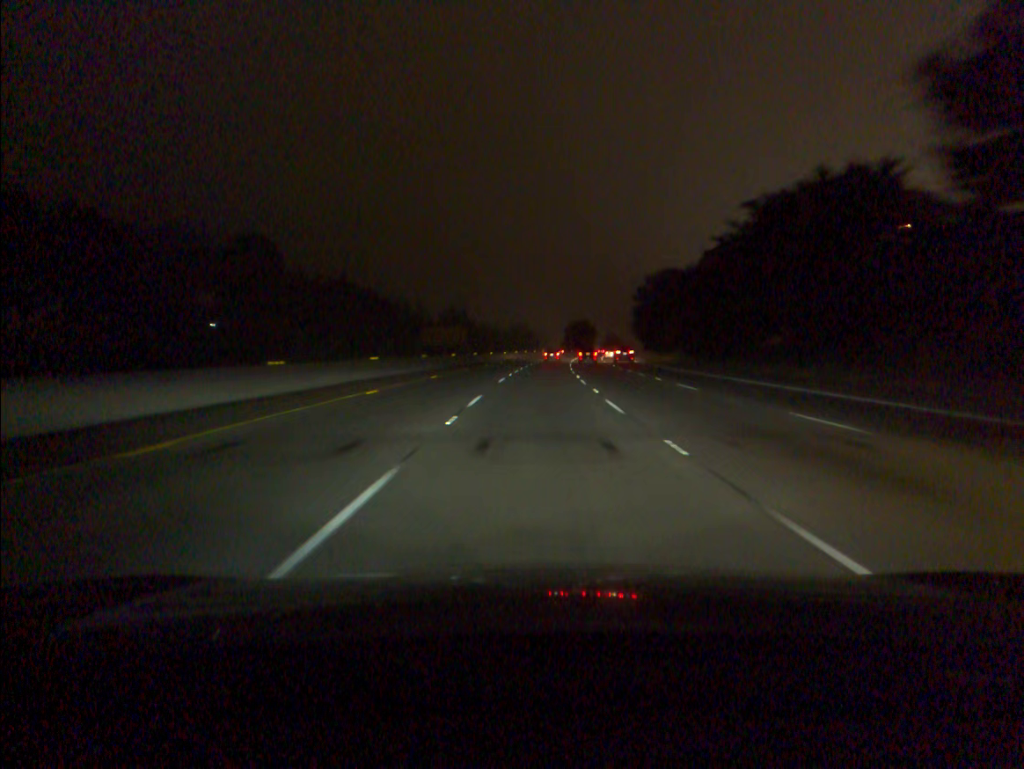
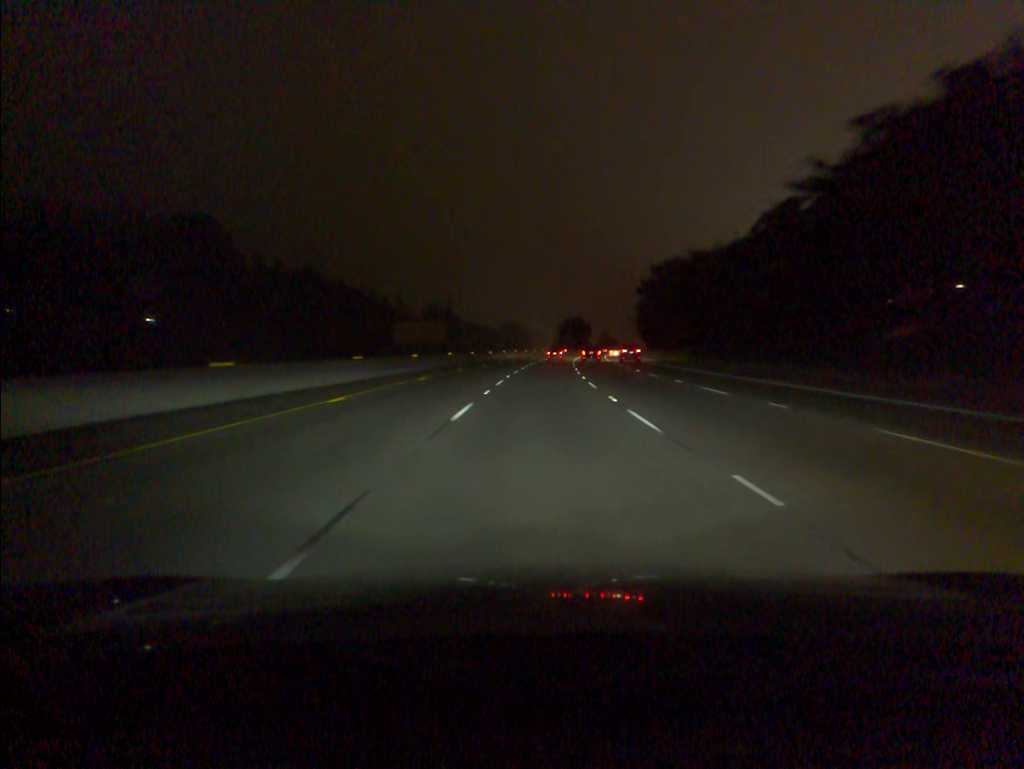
(+0.2, +18.9) m; +1°
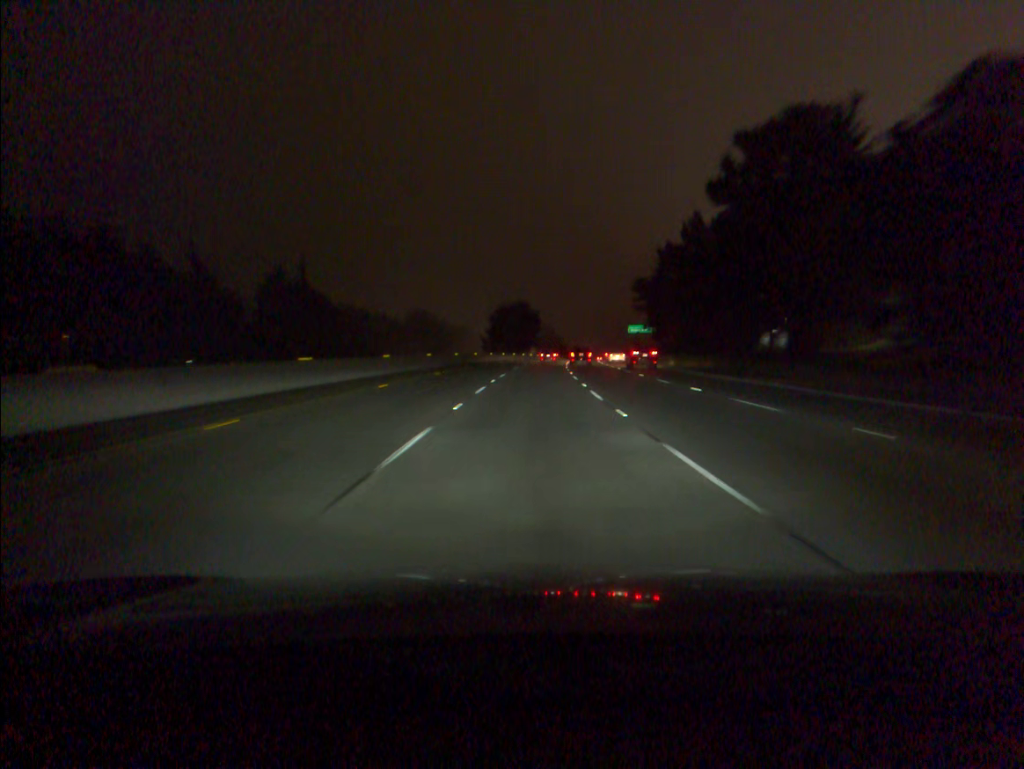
(+4.2, +93.9) m; +5°
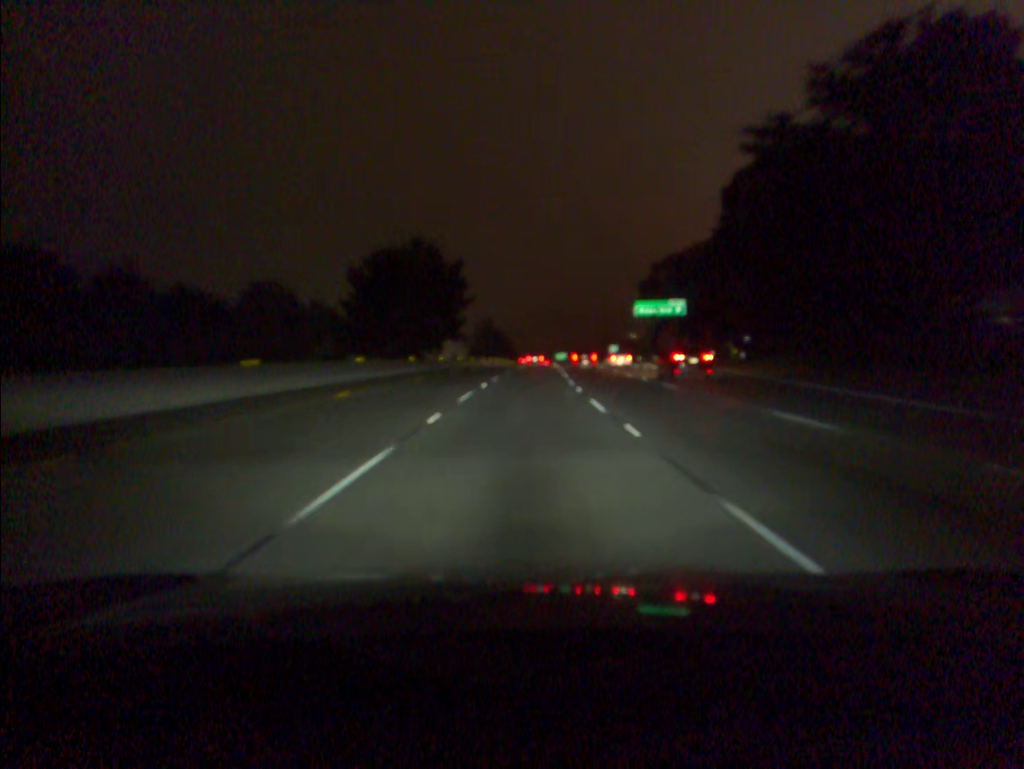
(+3.5, +92.2) m; +4°
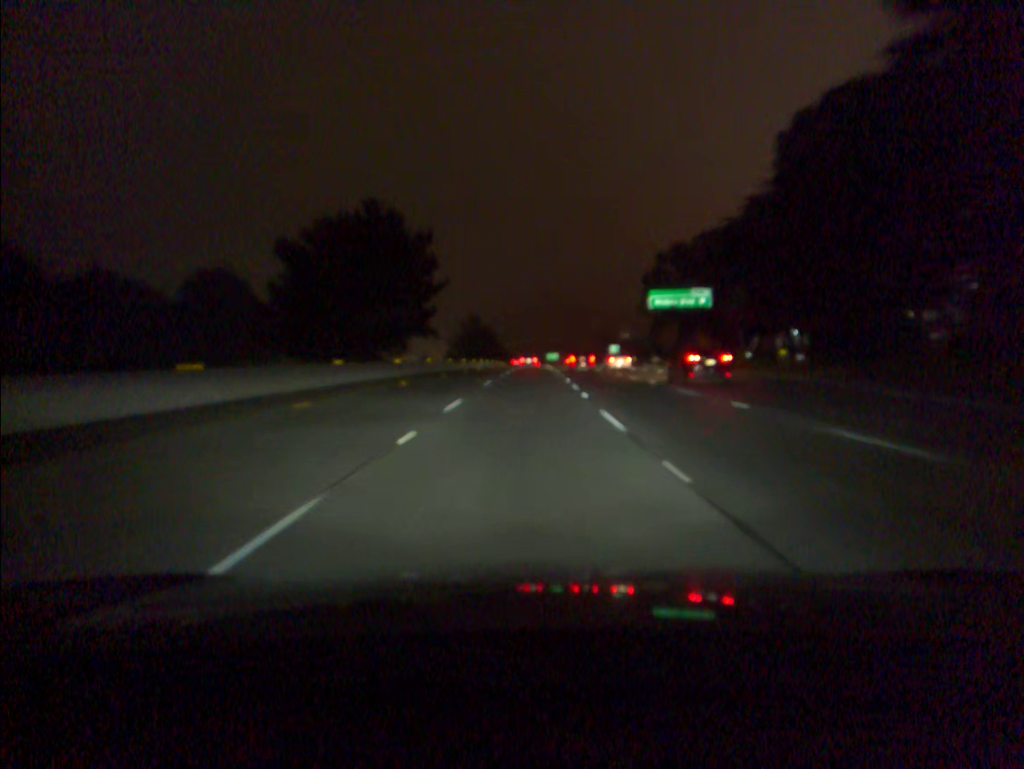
(+0.1, +18.2) m; +1°
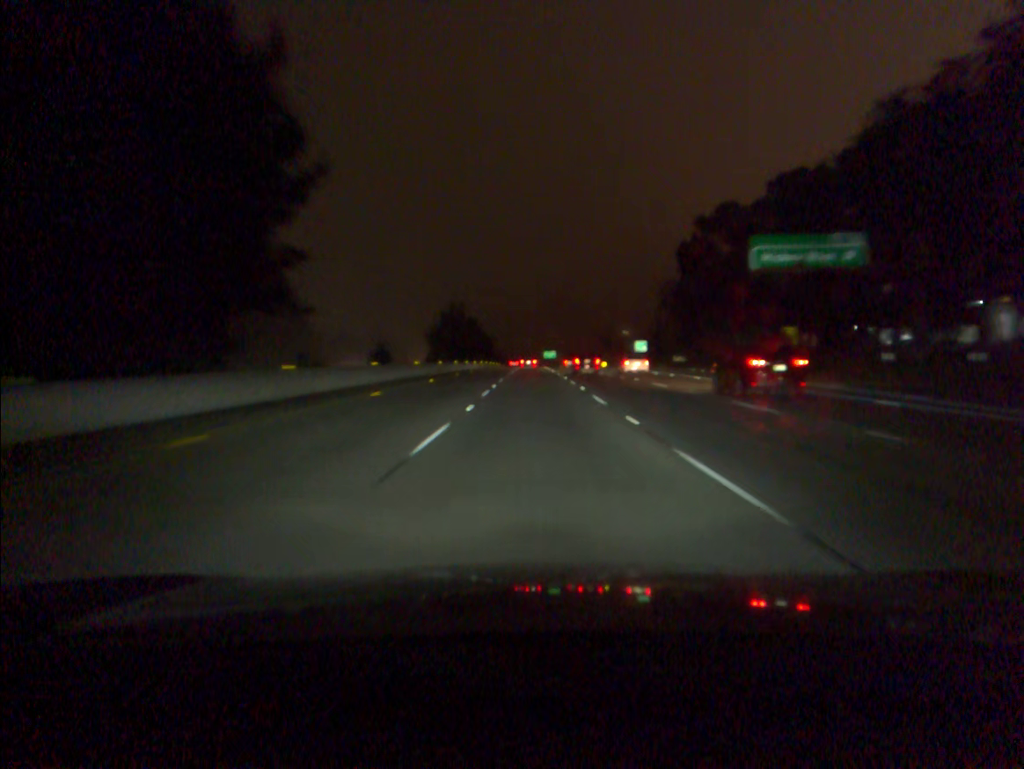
(+0.2, +36.4) m; 0°
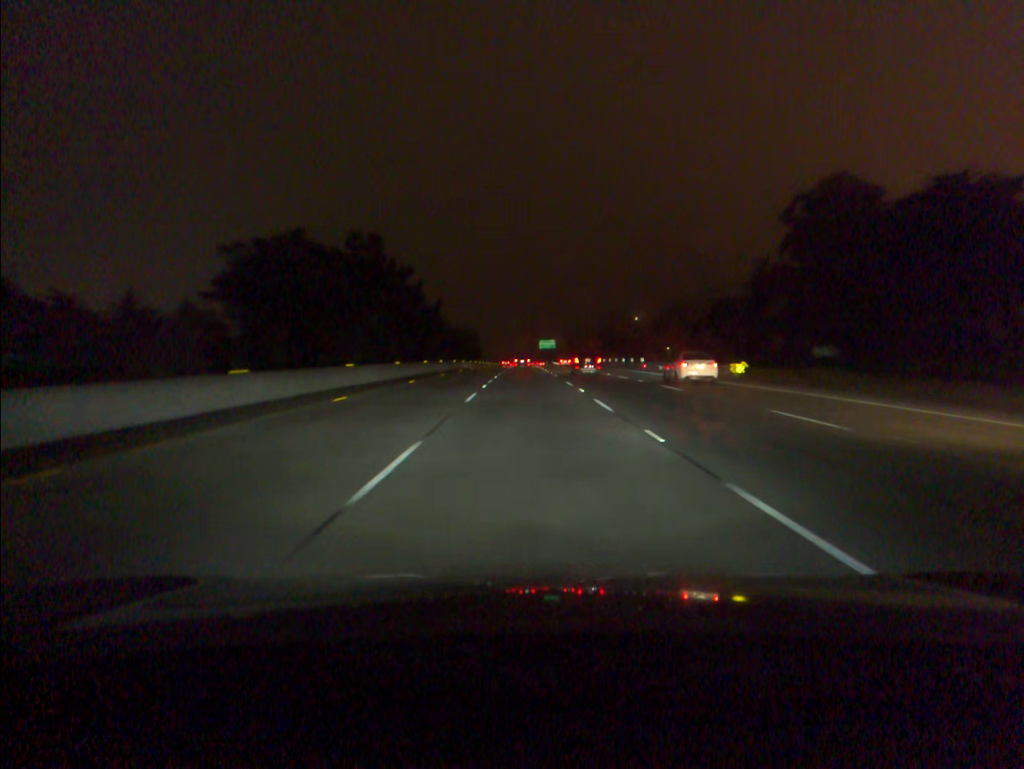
(+1.0, +91.3) m; +1°
